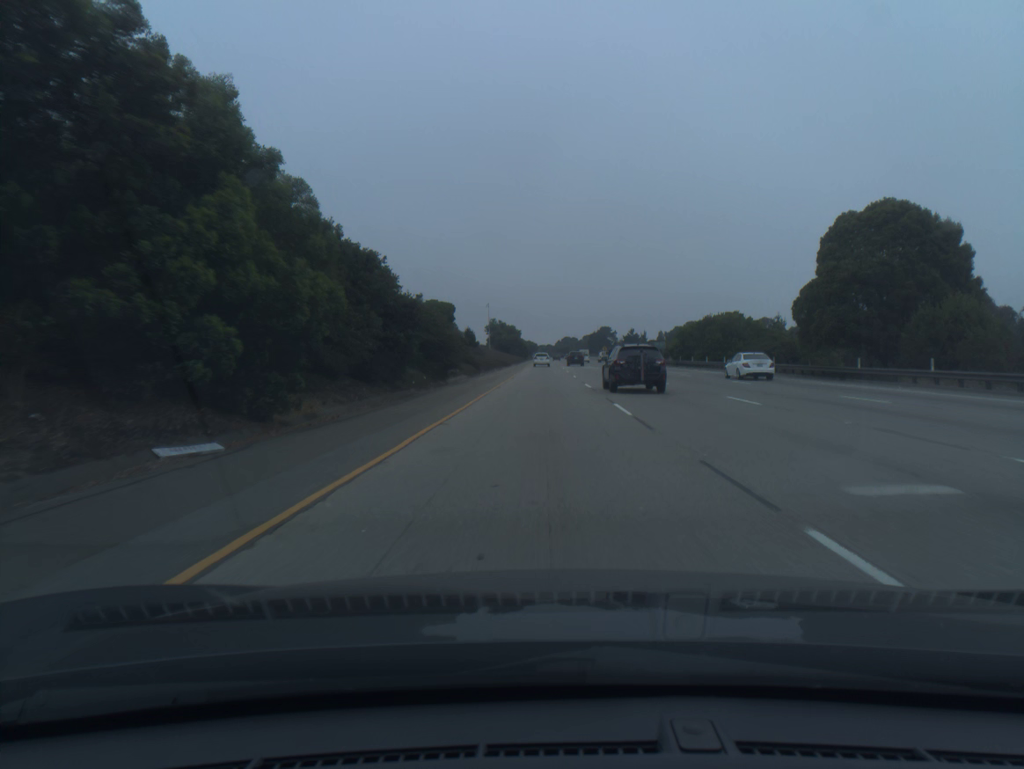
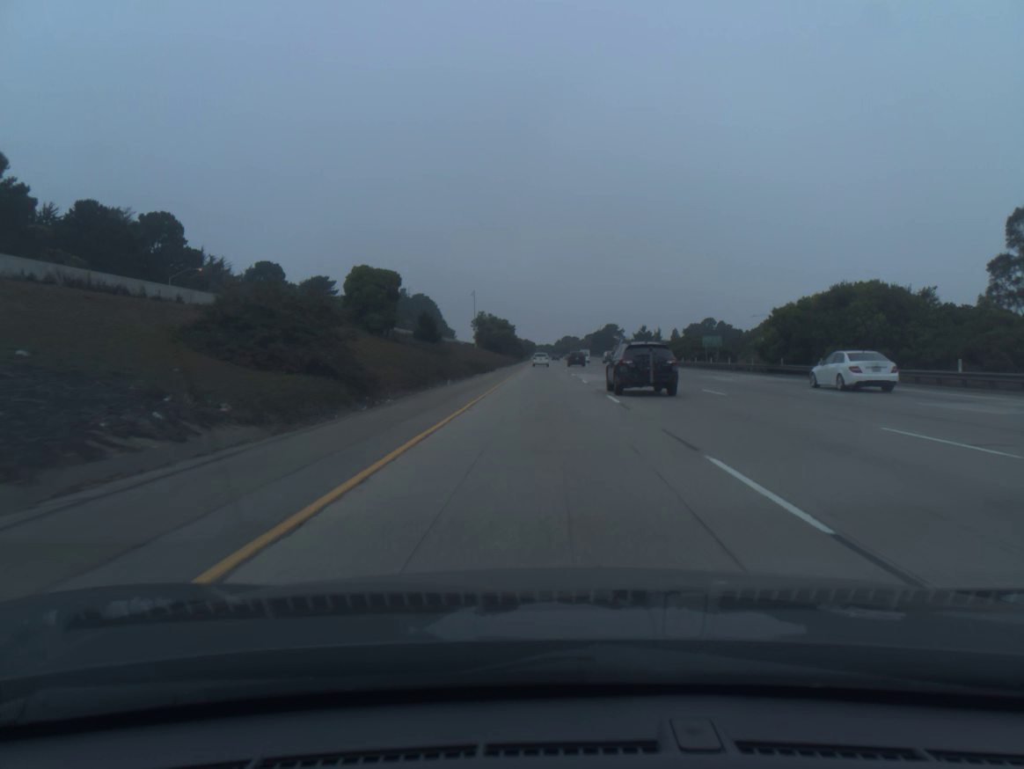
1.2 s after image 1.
(0.0, +40.3) m; 0°
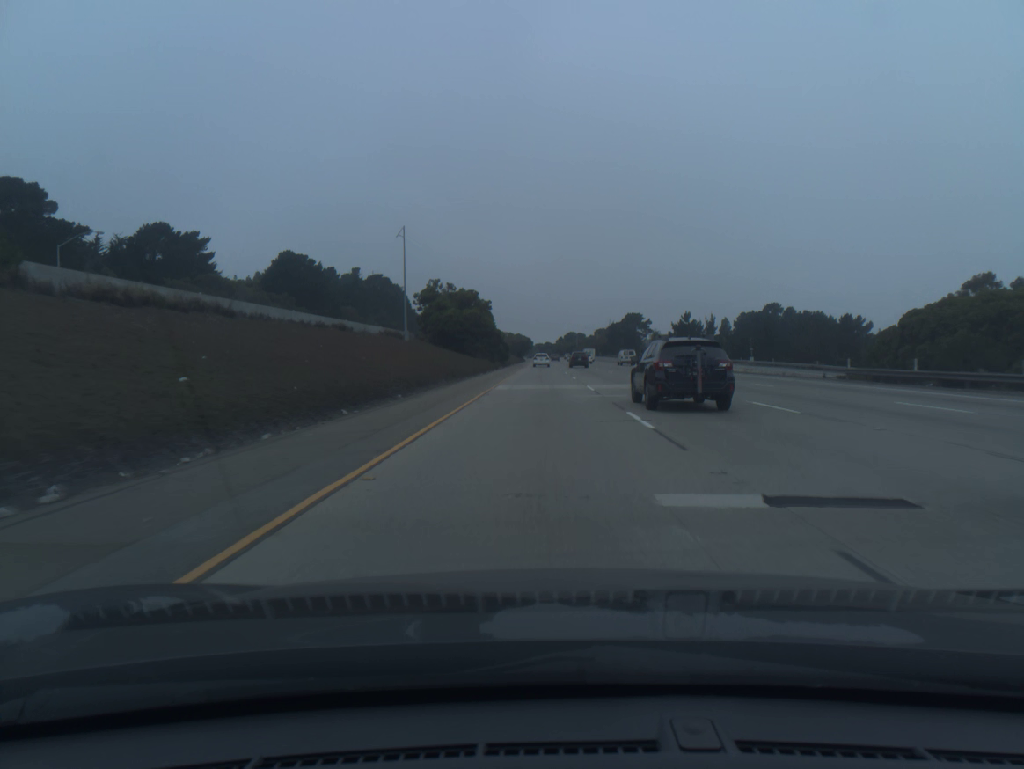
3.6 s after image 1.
(+0.3, +80.3) m; 0°
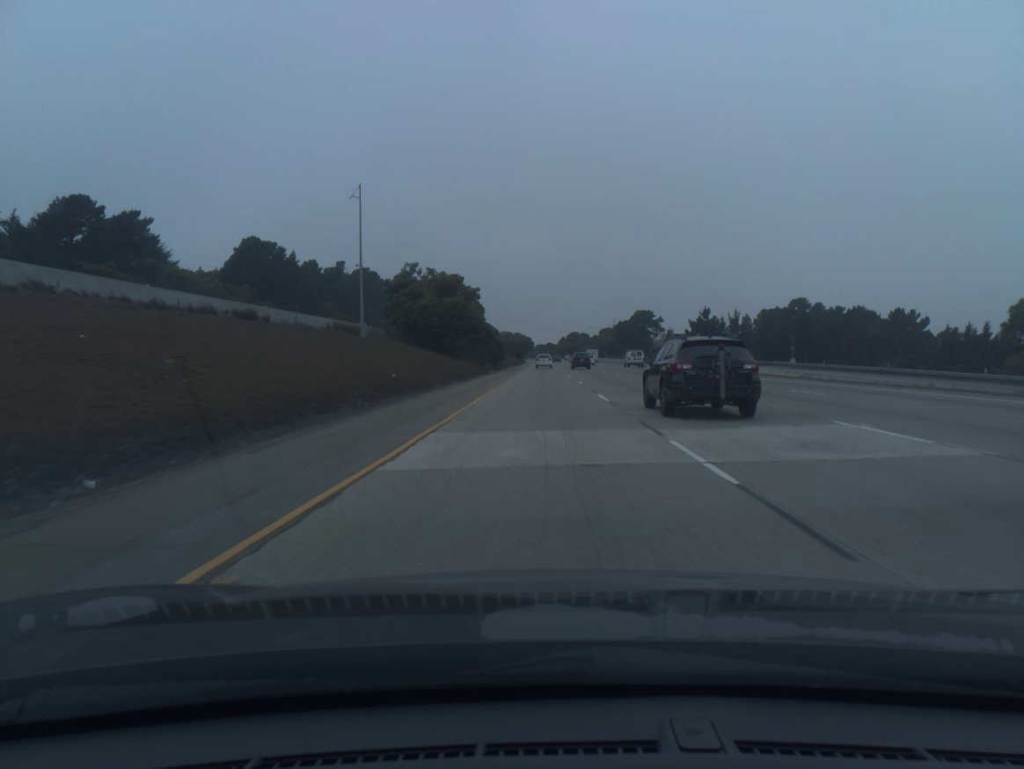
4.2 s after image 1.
(0.0, +20.1) m; 0°
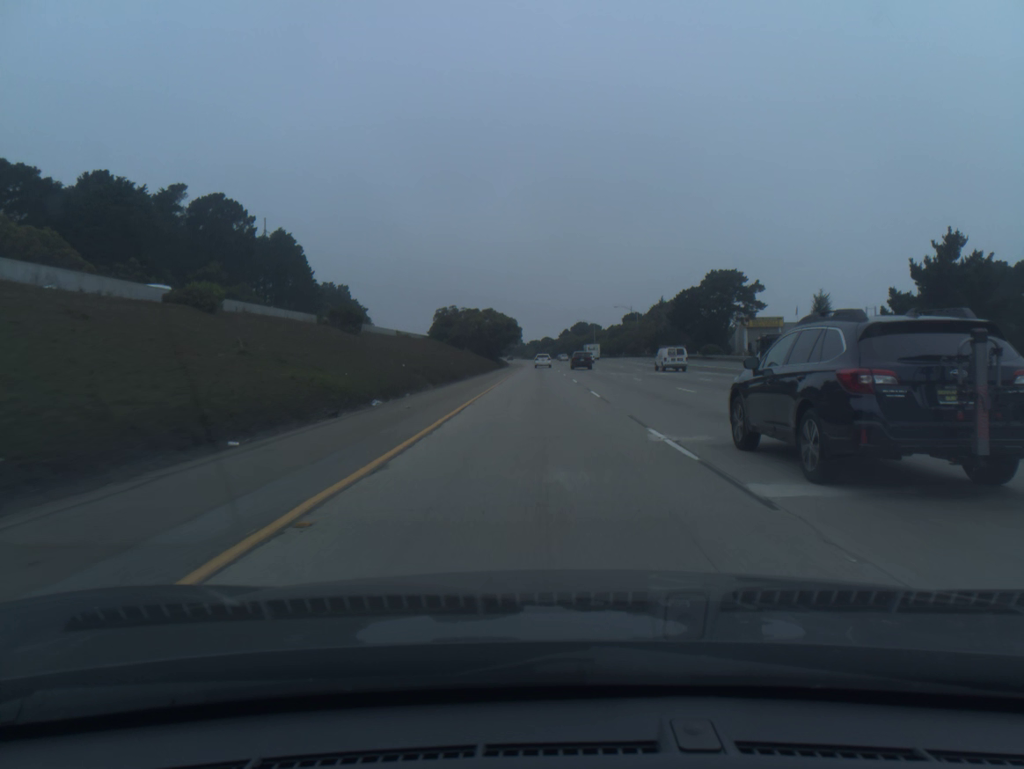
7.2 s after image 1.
(+0.1, +100.3) m; 0°
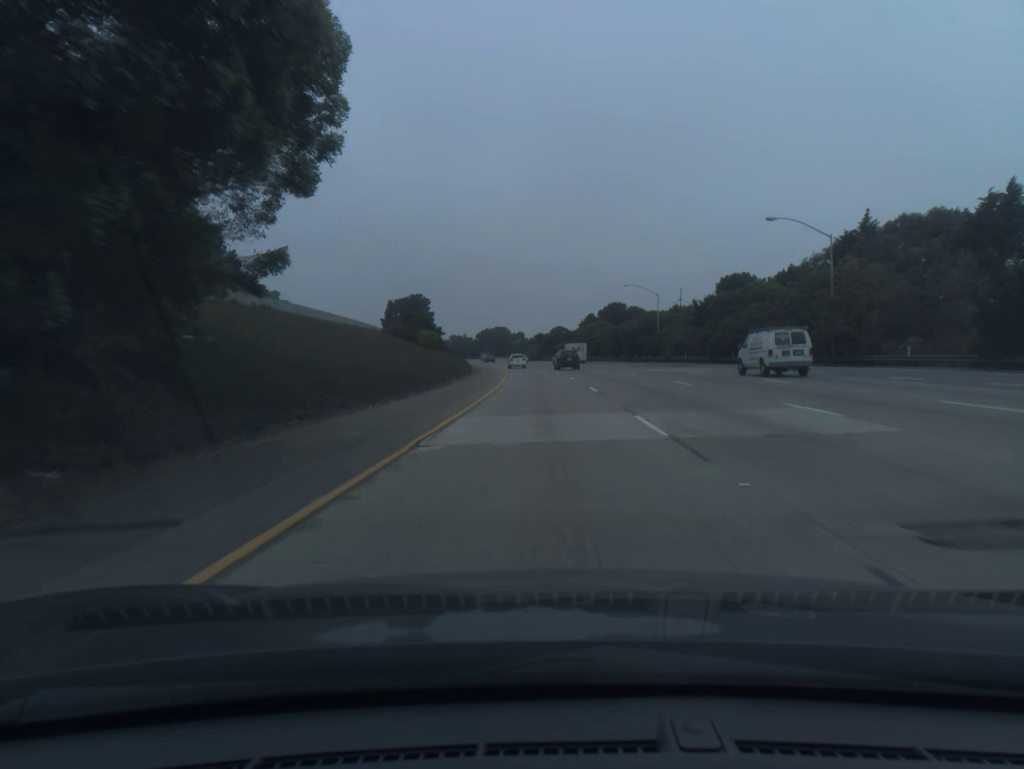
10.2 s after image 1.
(-0.5, +100.4) m; -1°
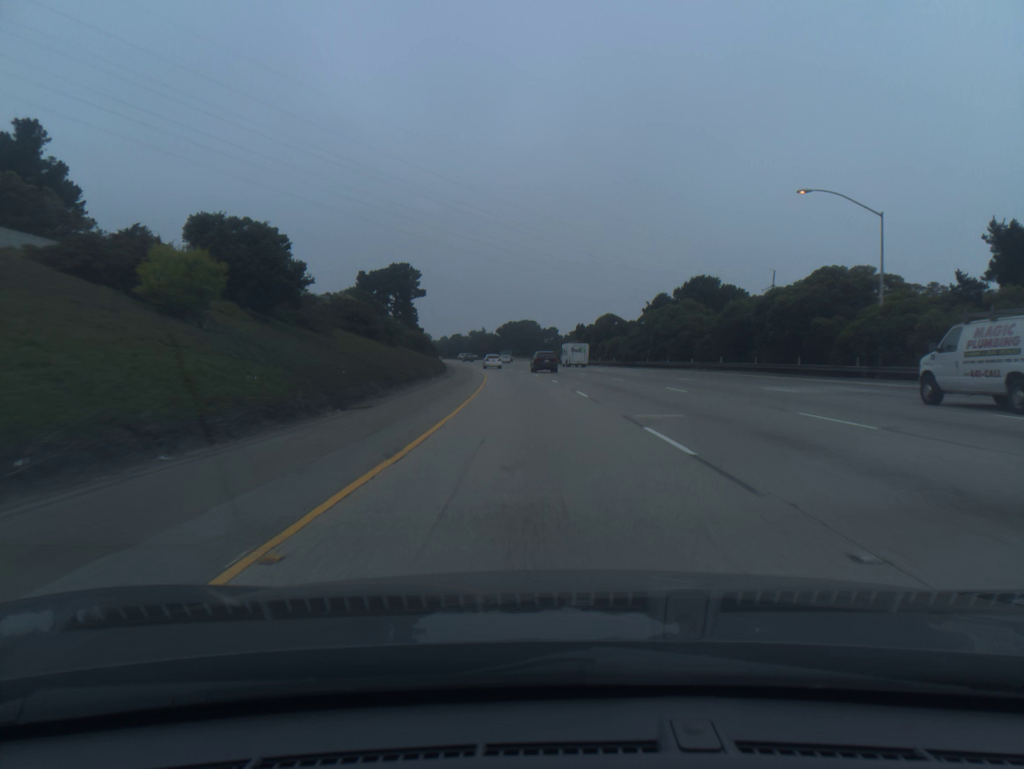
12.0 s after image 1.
(-0.9, +60.3) m; -2°
